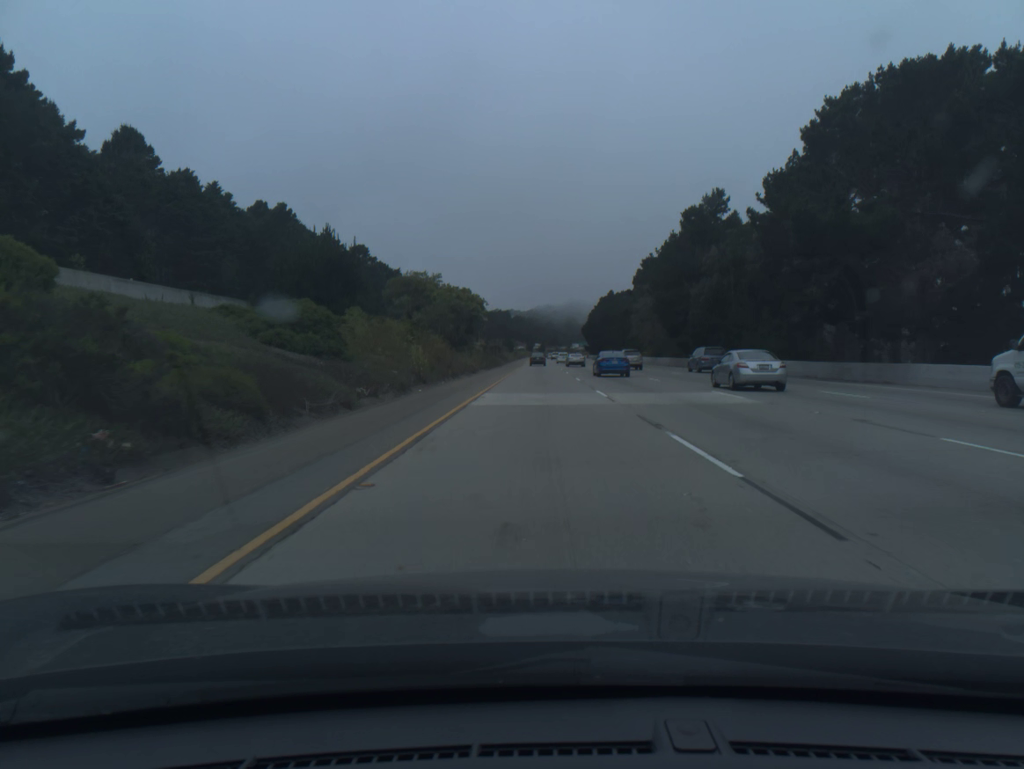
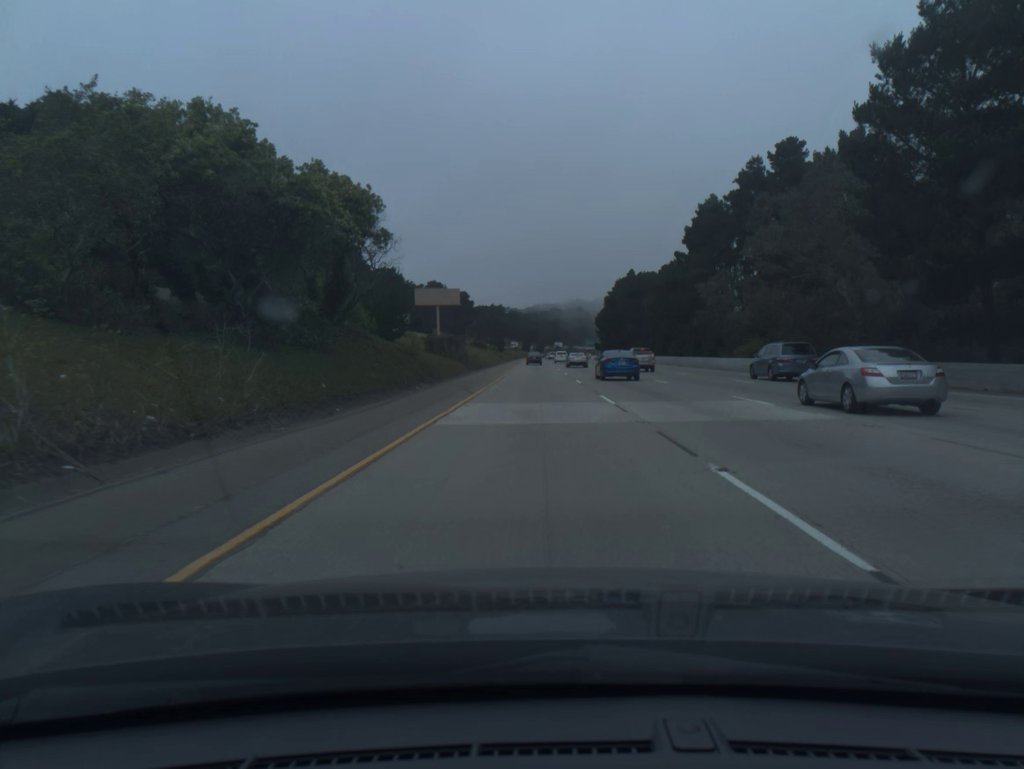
(+0.2, +61.8) m; 0°
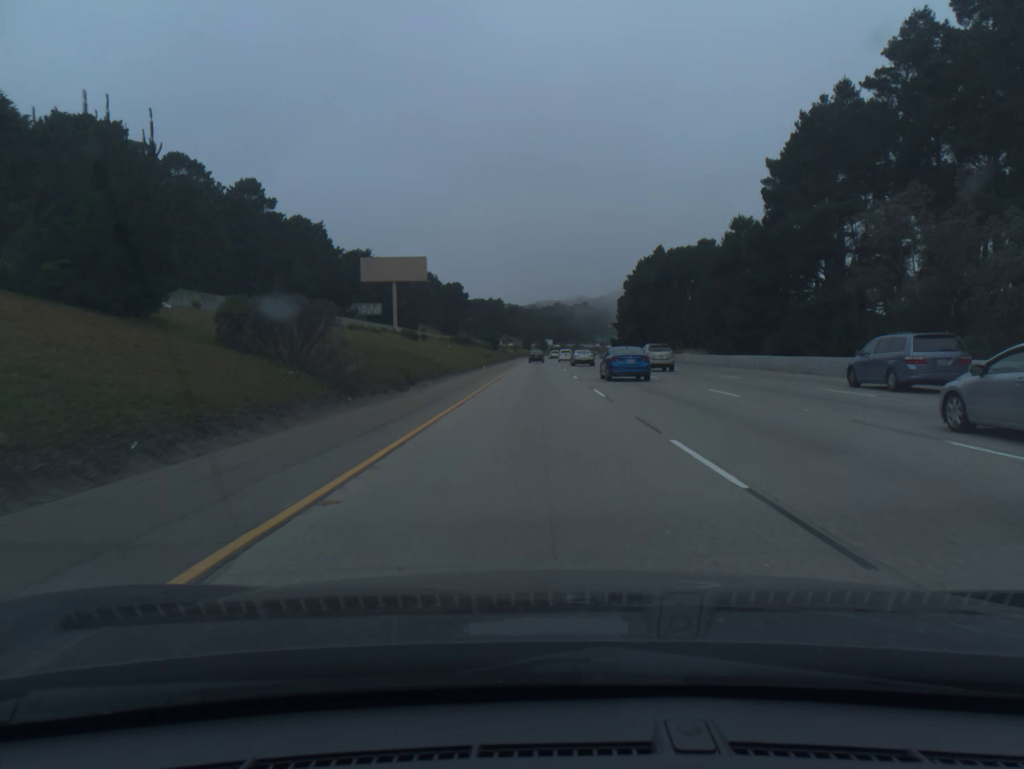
(0.0, +41.1) m; 0°
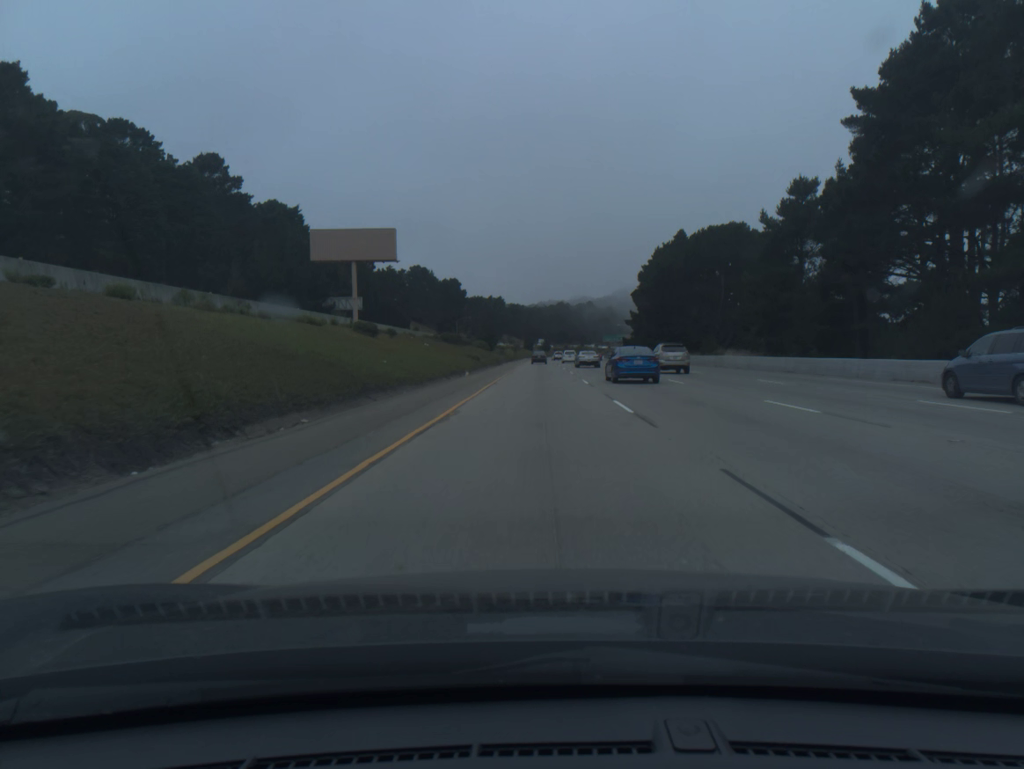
(0.0, +20.5) m; 0°
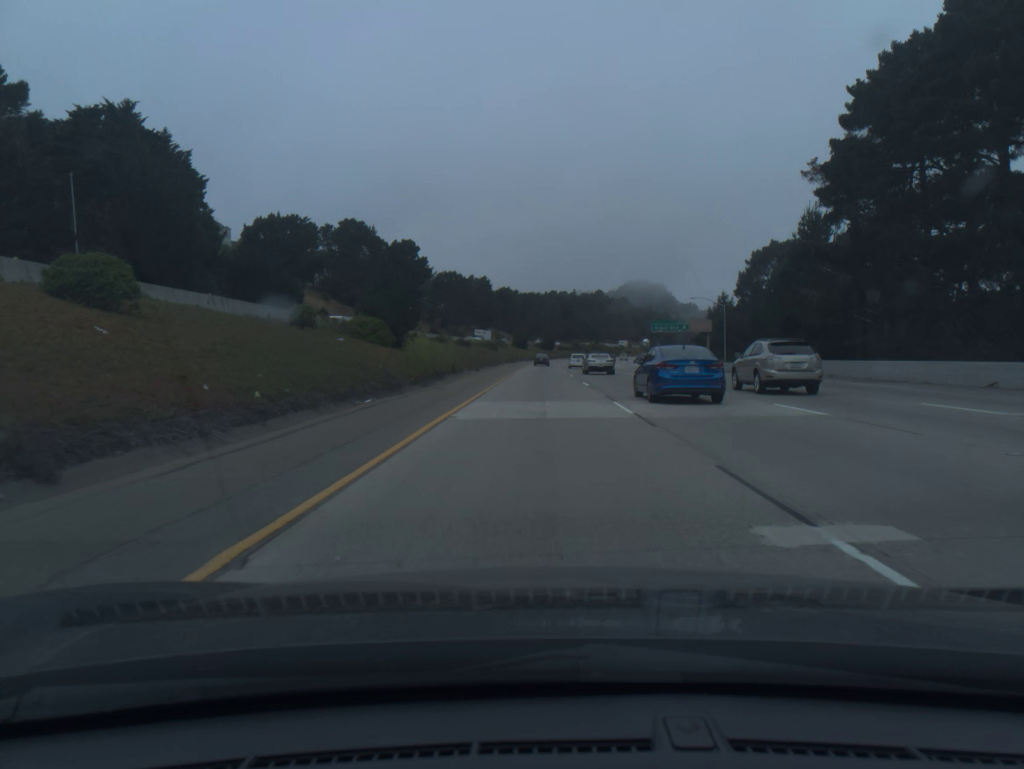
(+0.3, +102.4) m; 0°
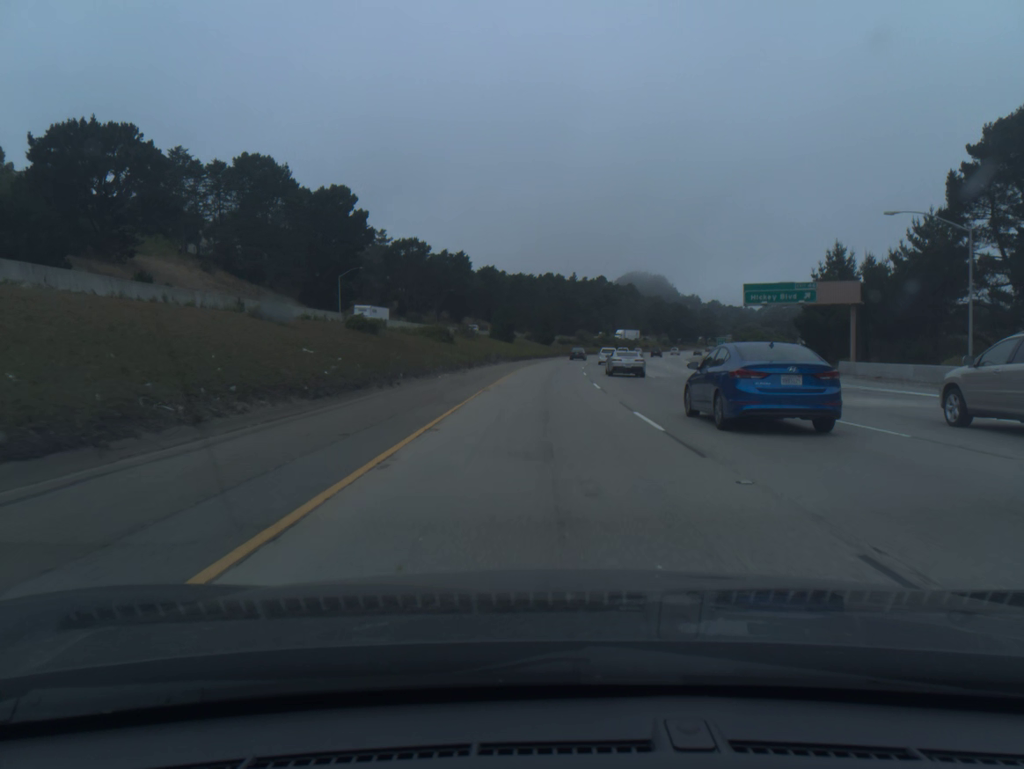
(+0.2, +61.6) m; 0°
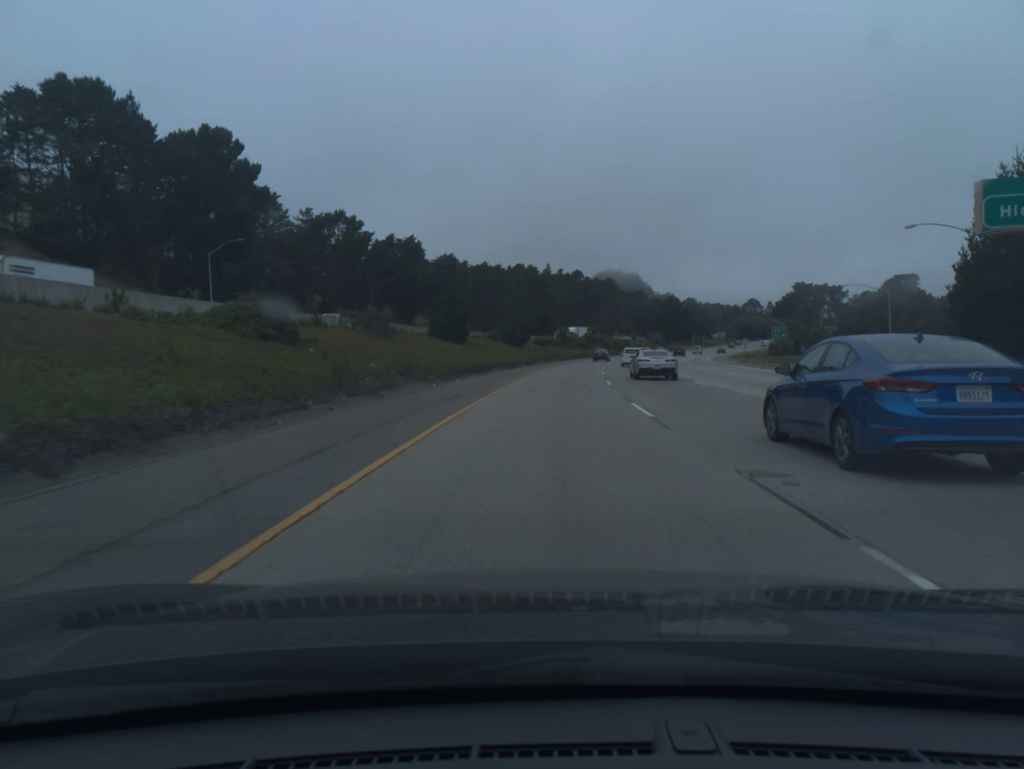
(+0.5, +41.1) m; +2°
